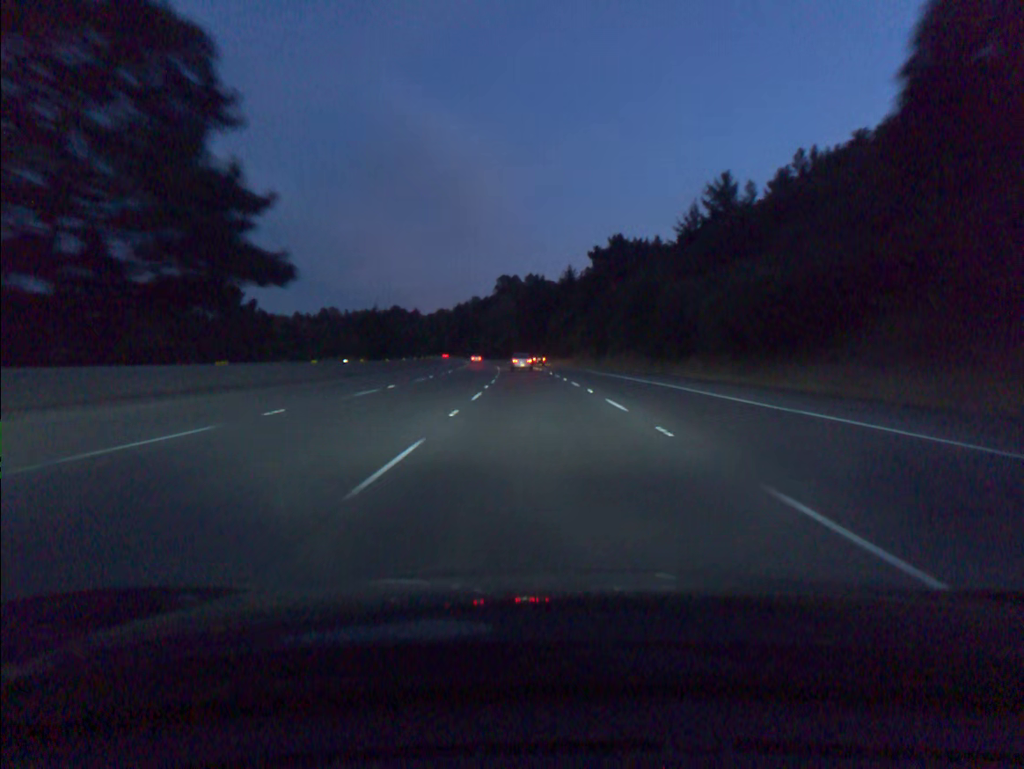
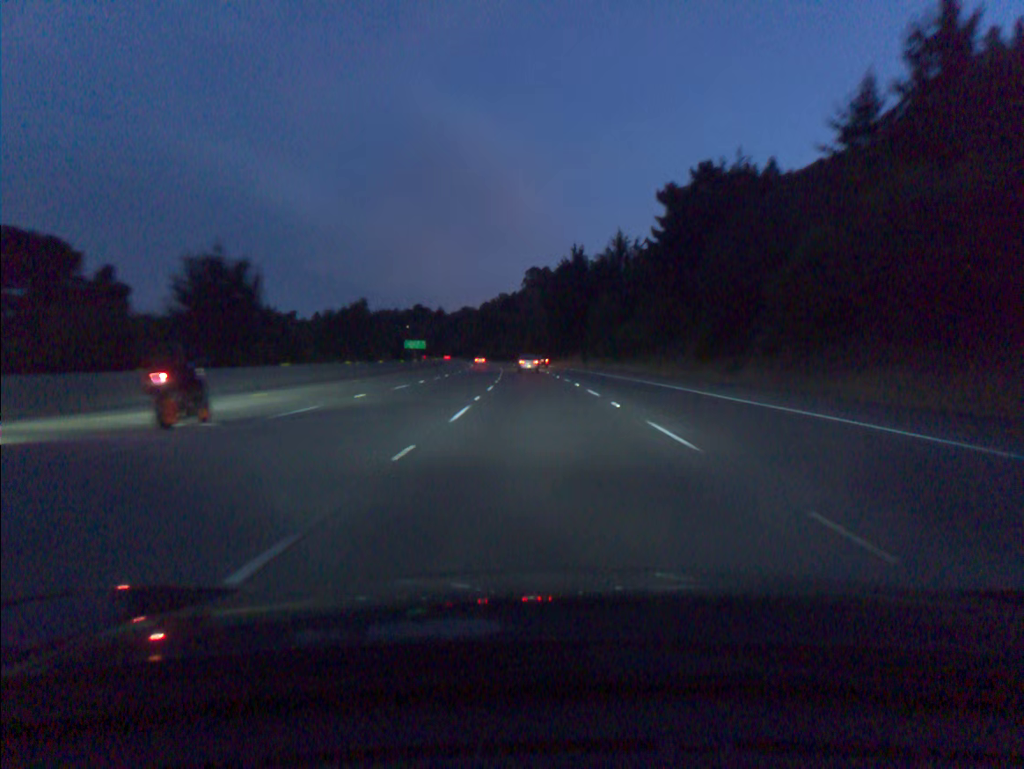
(-1.0, +50.3) m; -2°
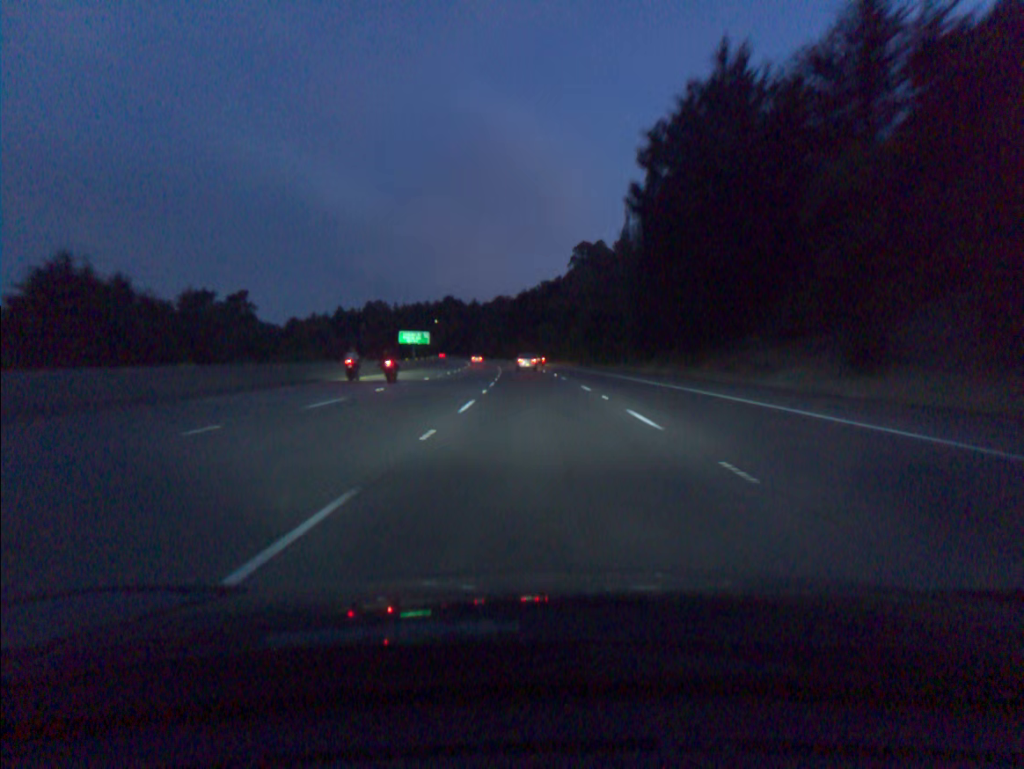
(-2.6, +84.9) m; -3°
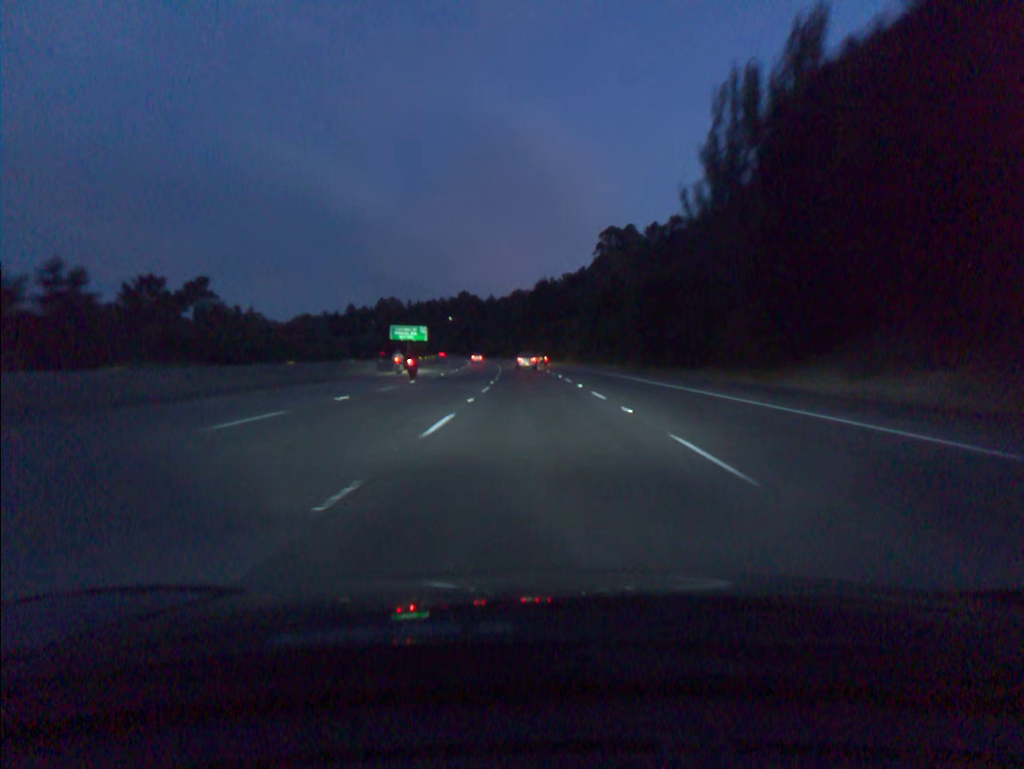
(-0.4, +34.5) m; -1°
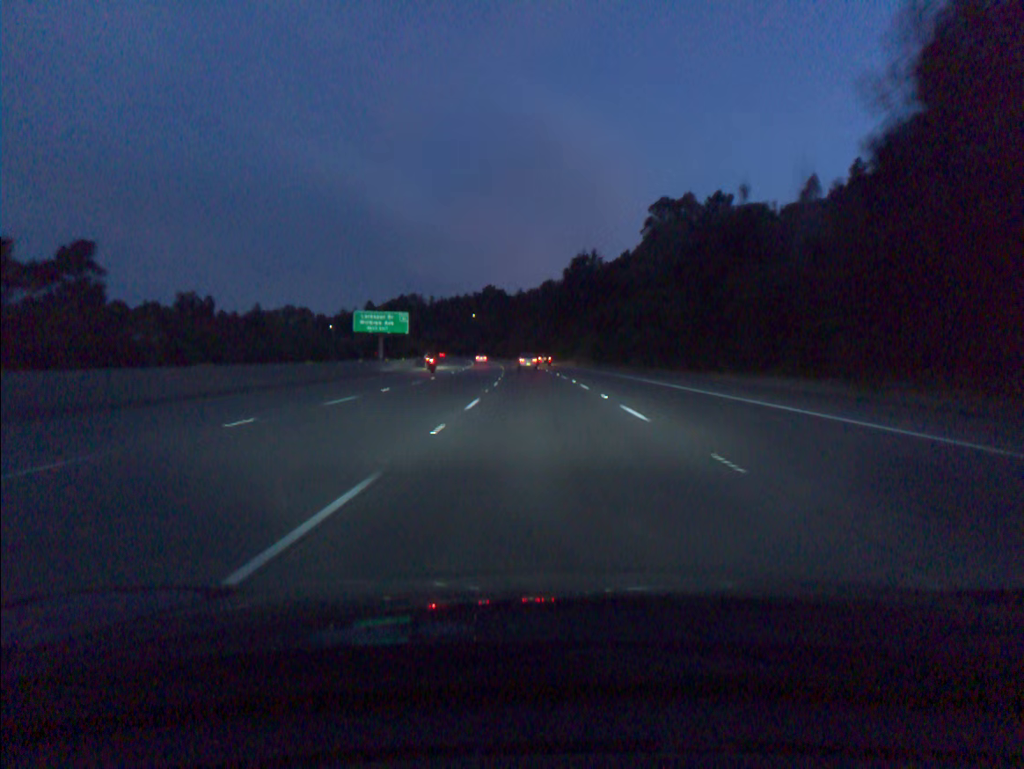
(-1.1, +52.2) m; -2°
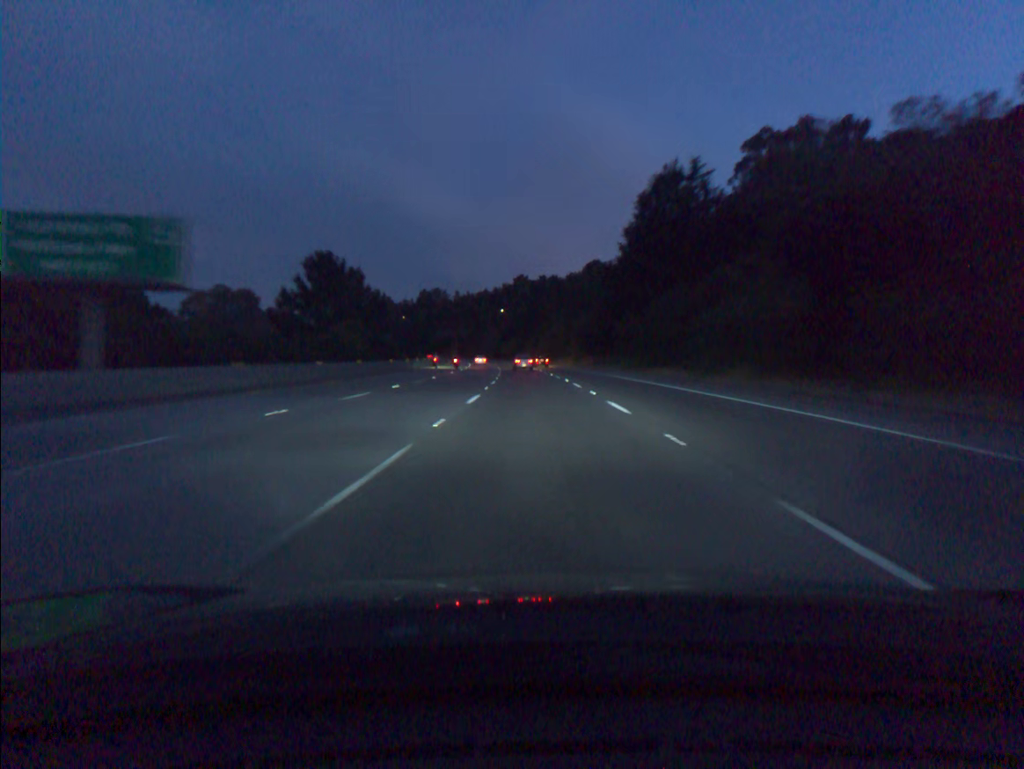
(-1.7, +70.5) m; -3°
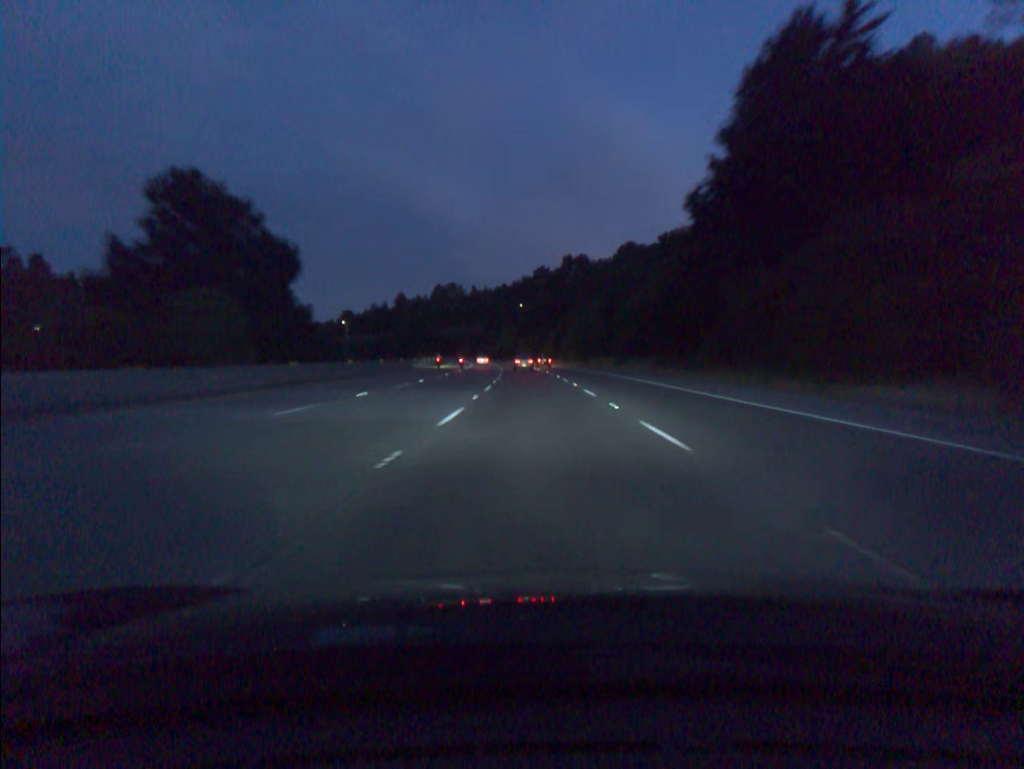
(-0.5, +35.6) m; -2°
